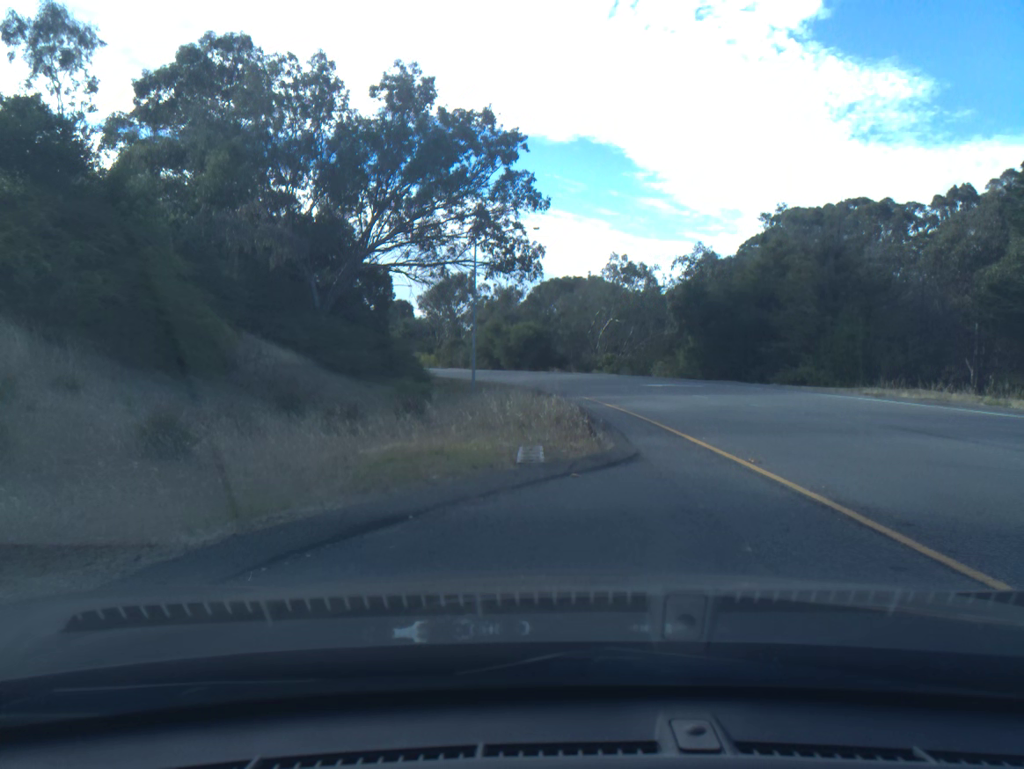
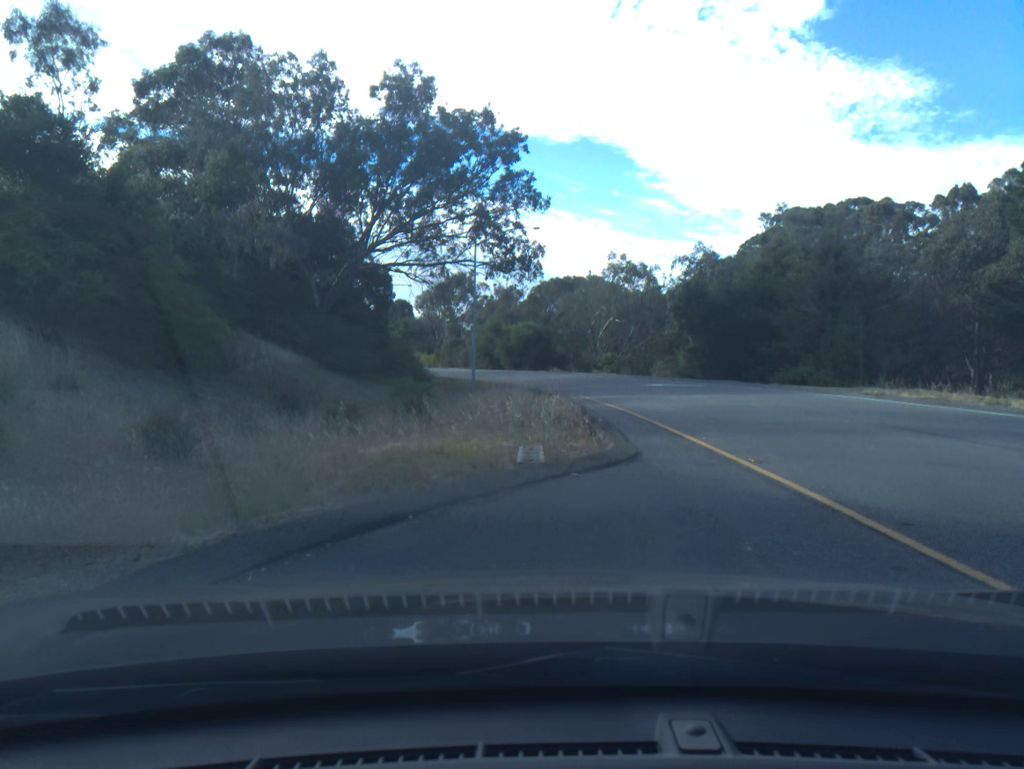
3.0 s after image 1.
(0.0, 0.0) m; 0°
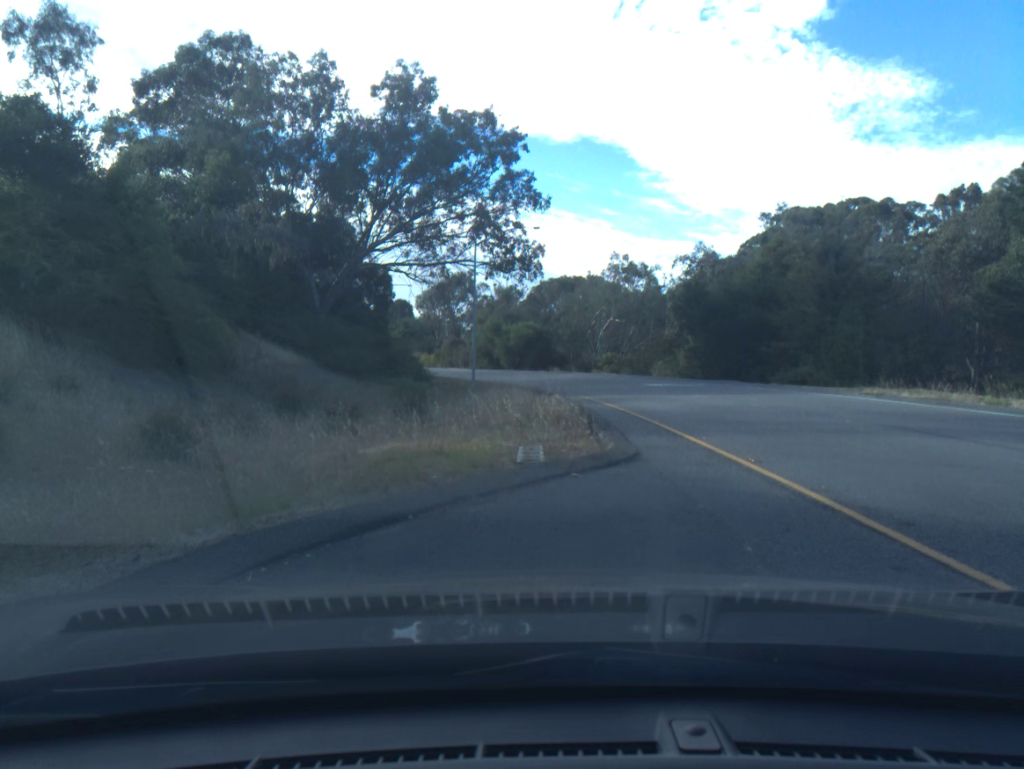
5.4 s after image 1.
(0.0, 0.0) m; 0°
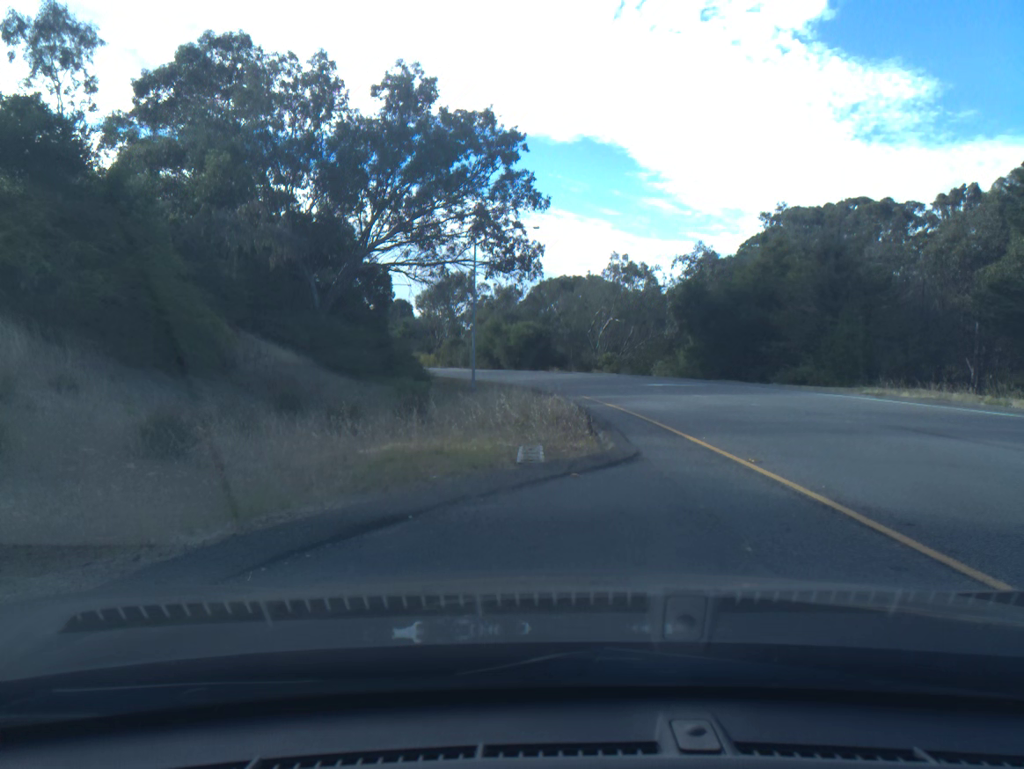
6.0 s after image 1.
(0.0, 0.0) m; 0°
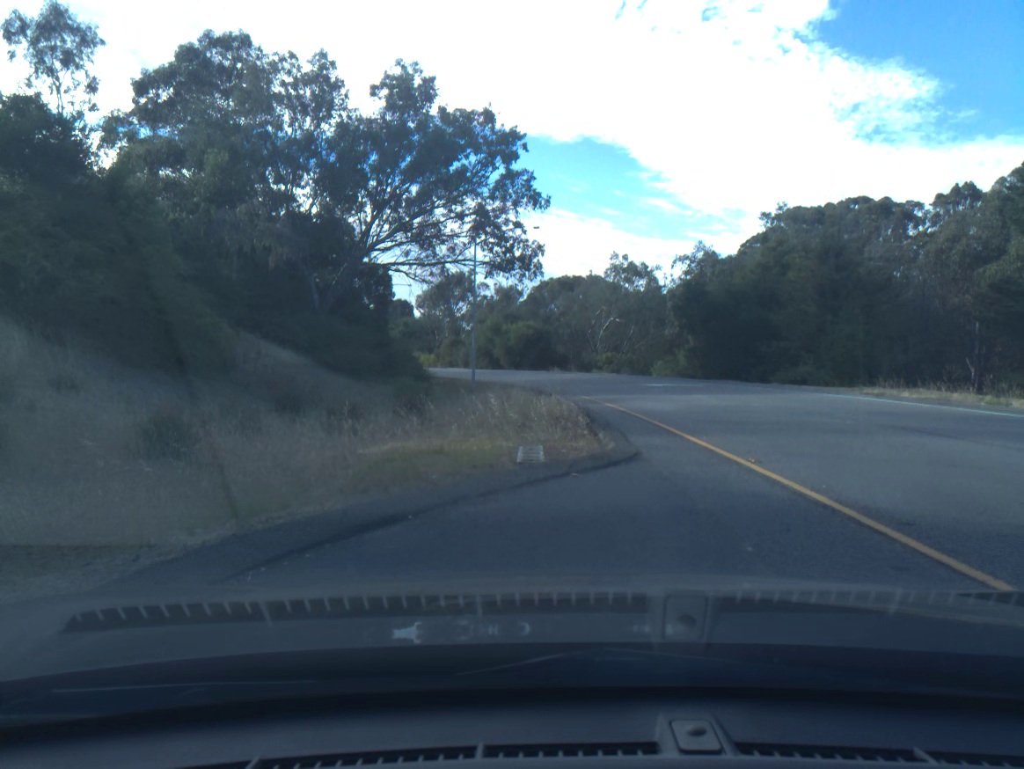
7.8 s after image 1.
(0.0, 0.0) m; 0°
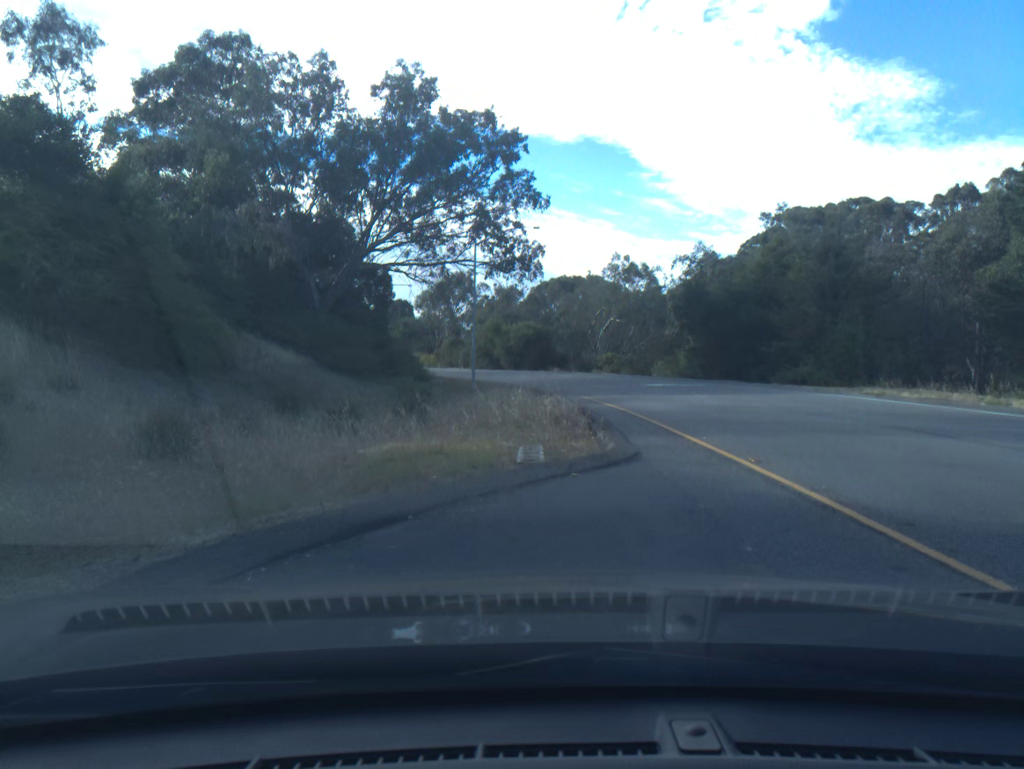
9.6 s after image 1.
(0.0, 0.0) m; 0°
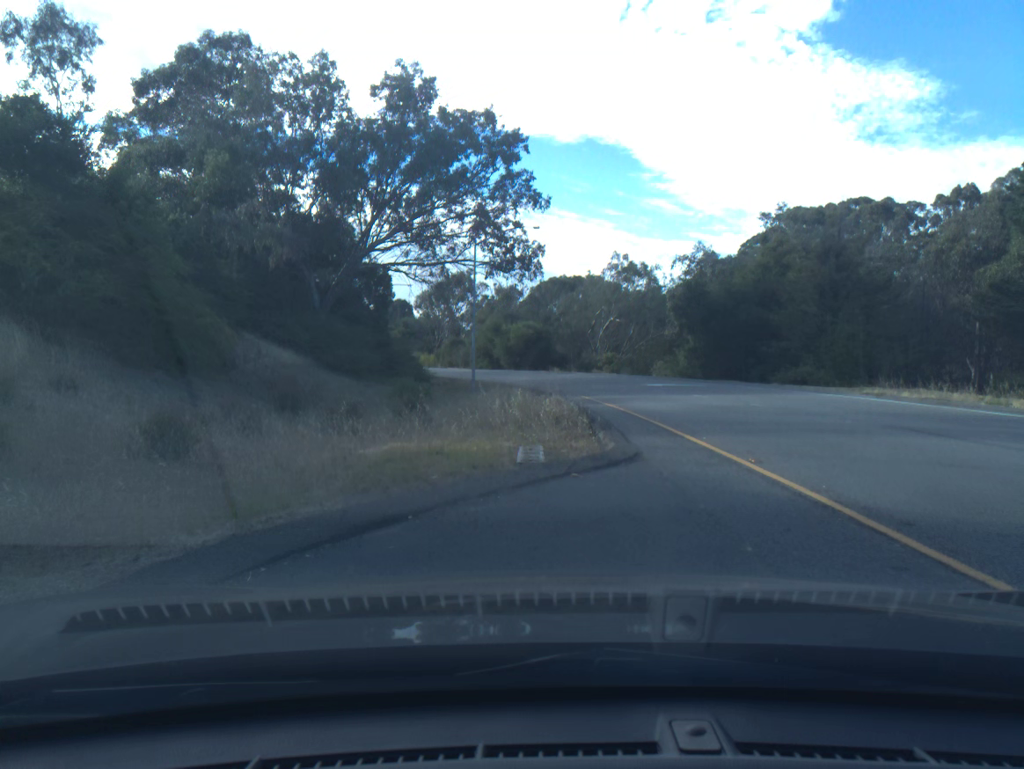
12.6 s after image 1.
(0.0, 0.0) m; -1°
